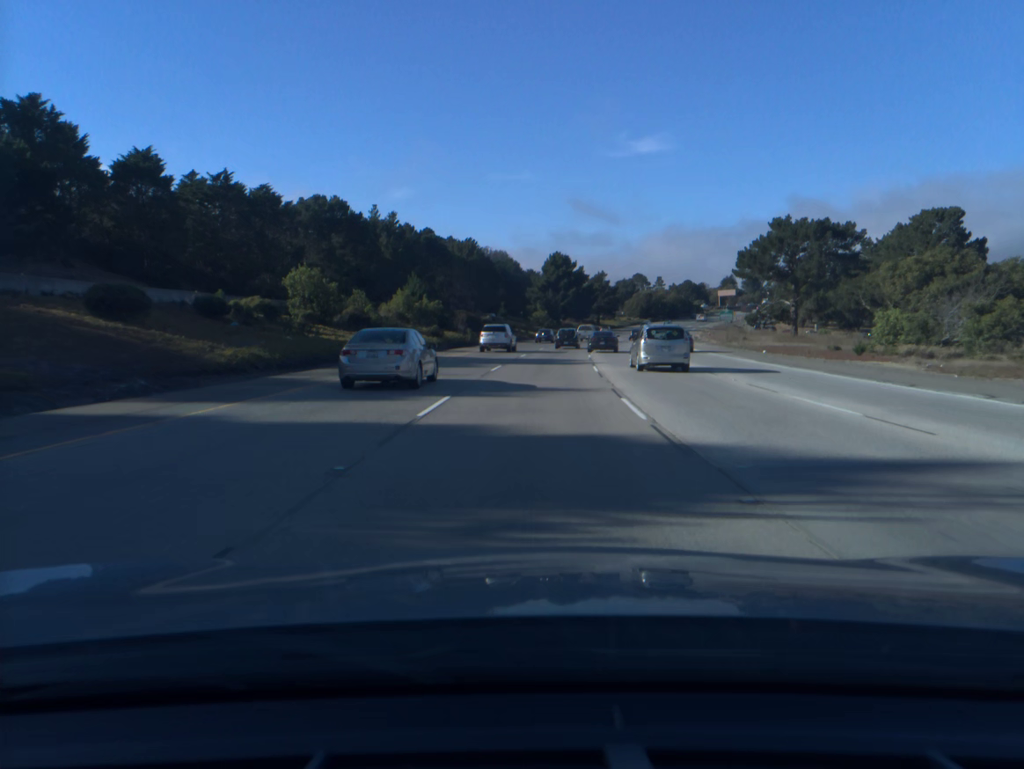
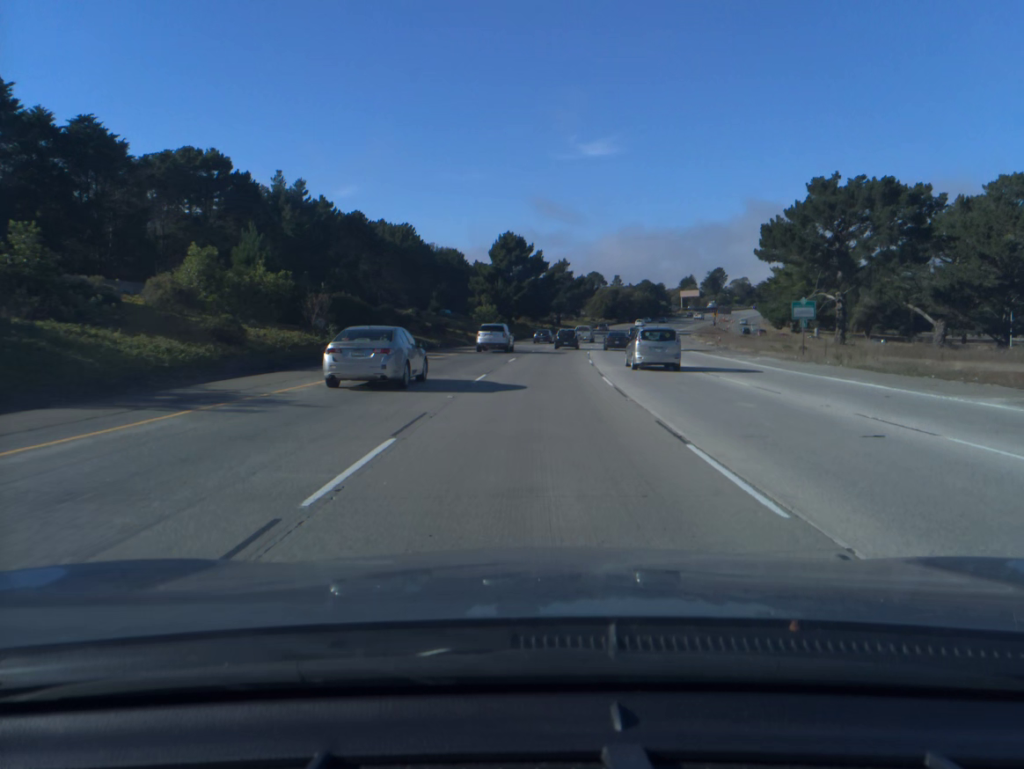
(+0.8, +35.7) m; +3°
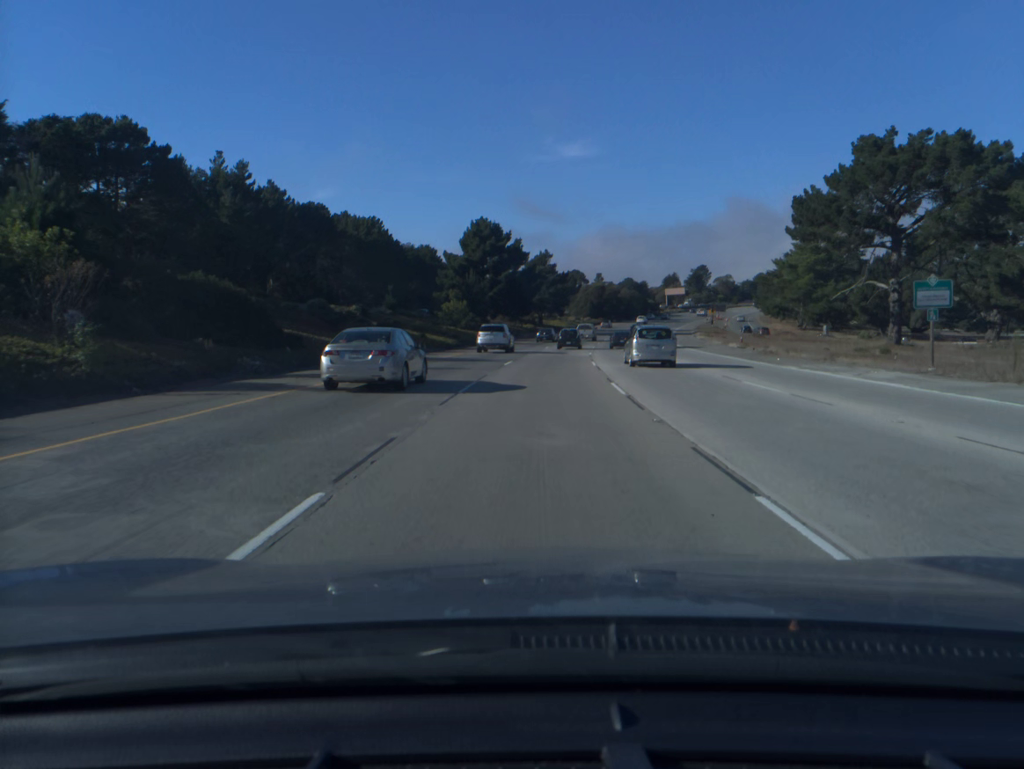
(+0.3, +17.8) m; +2°
